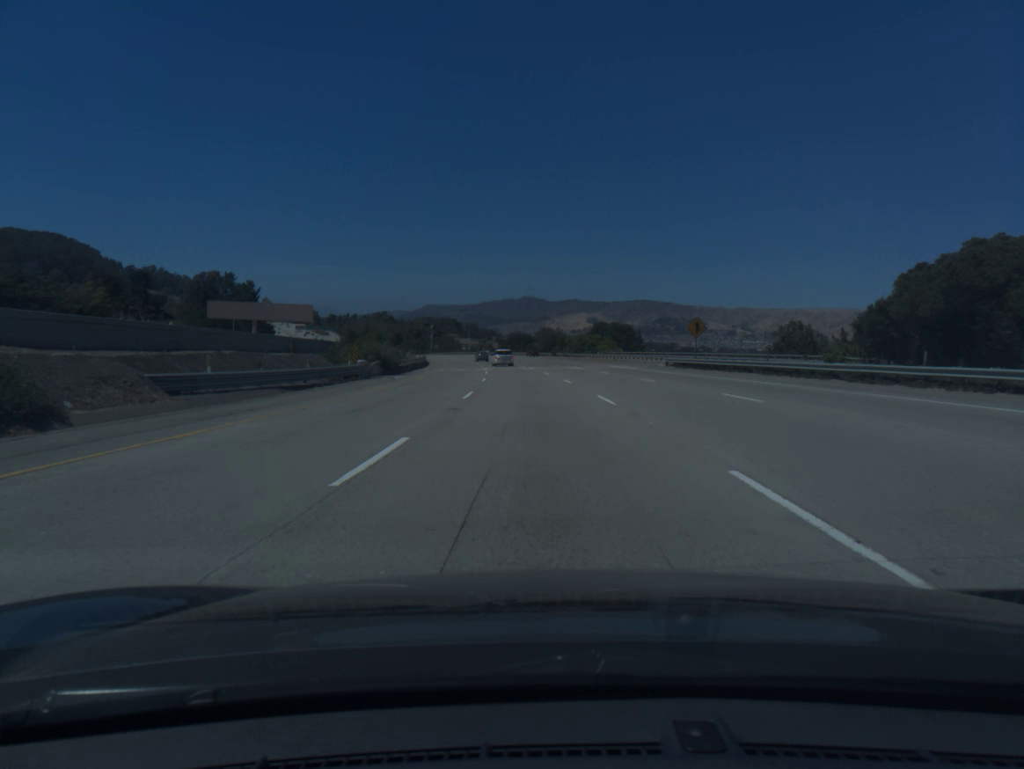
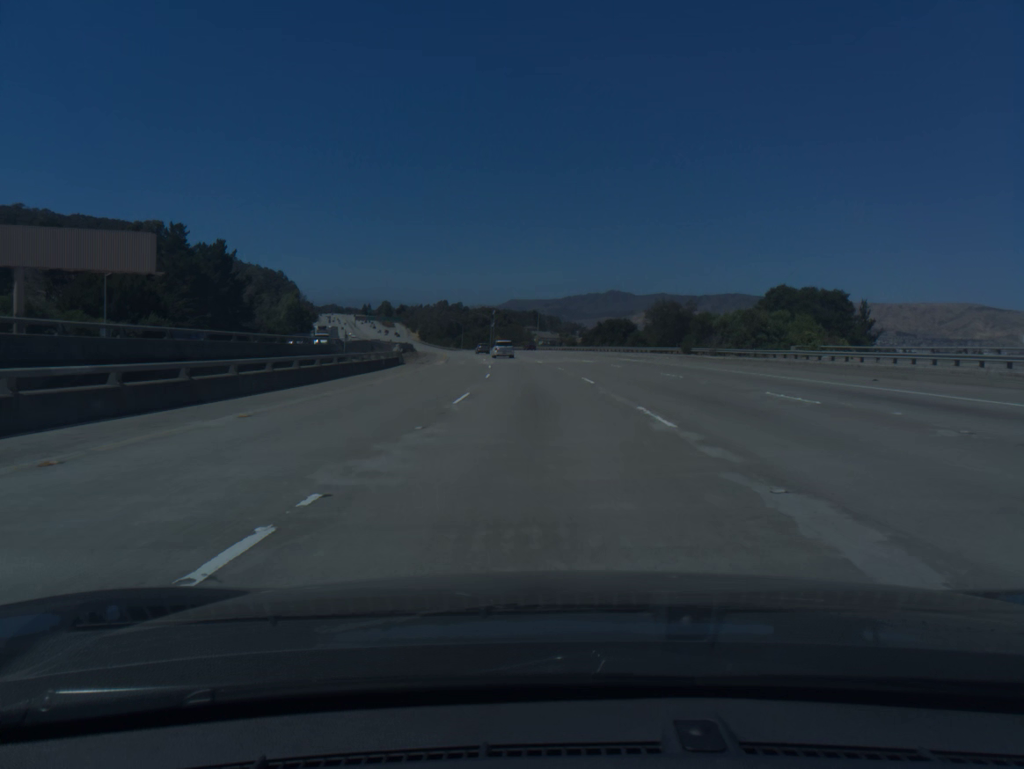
(-3.9, +73.7) m; -6°
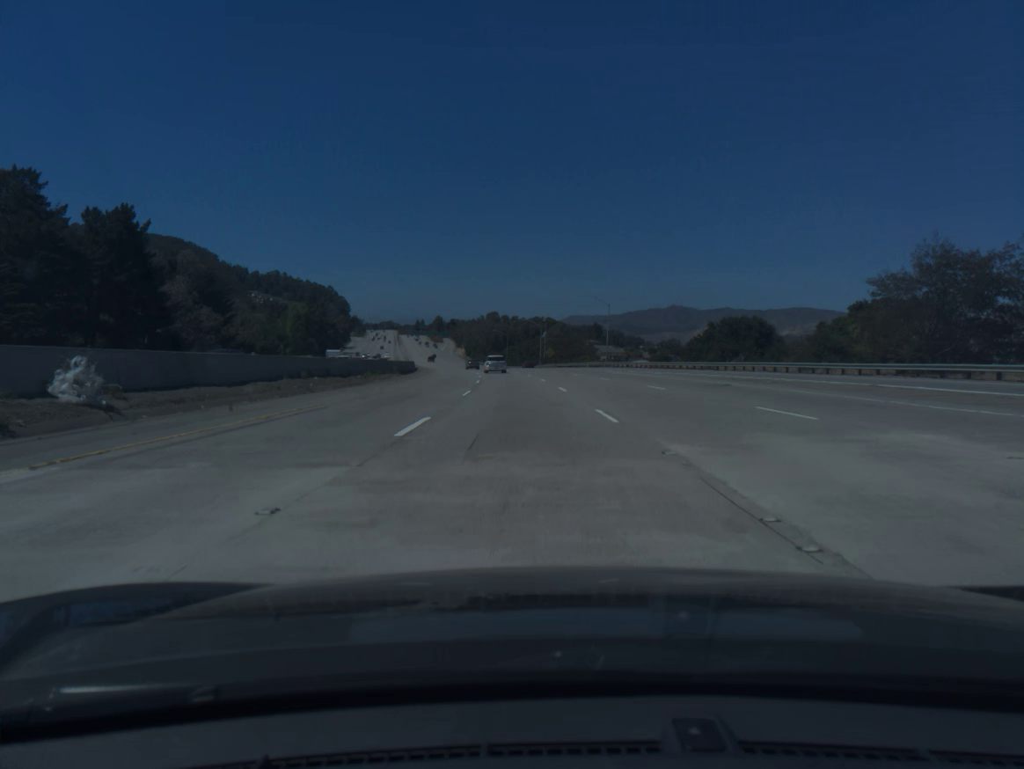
(-2.0, +55.1) m; -4°
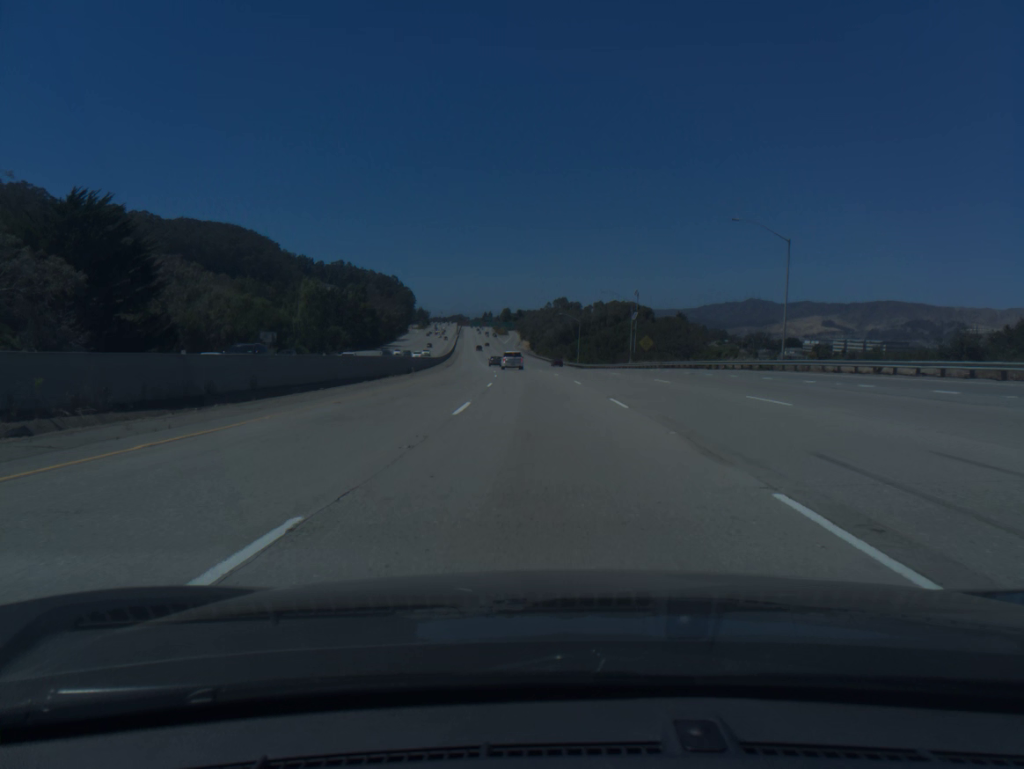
(-2.6, +55.0) m; -5°
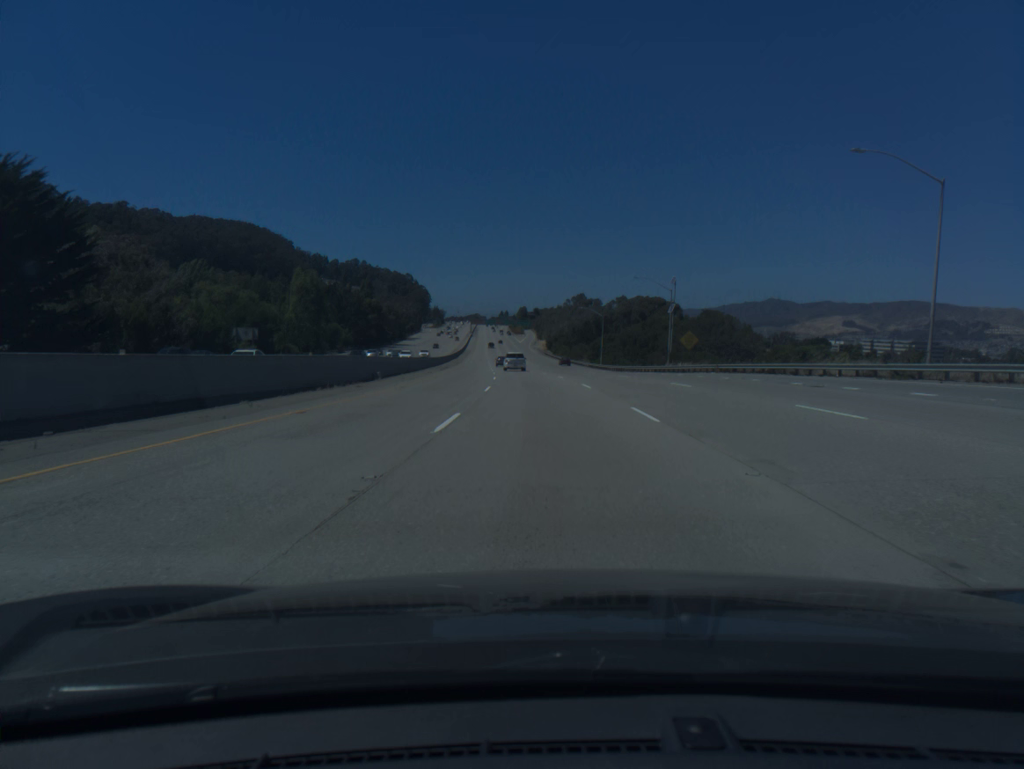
(-0.2, +18.3) m; -1°
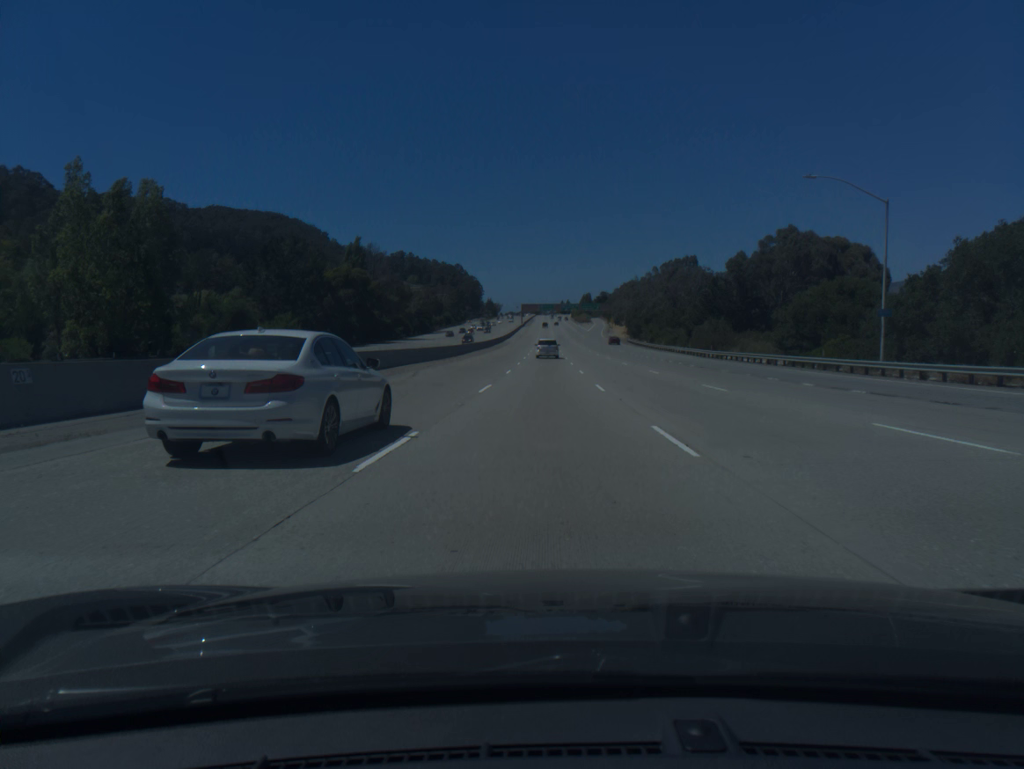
(-4.2, +92.0) m; -5°
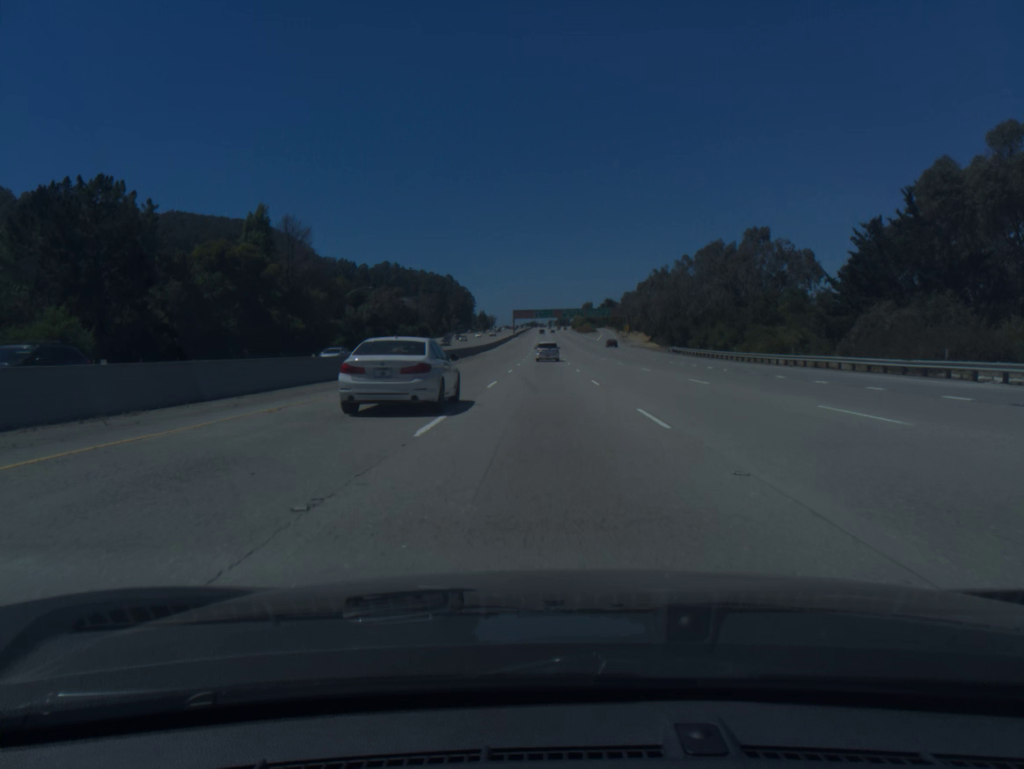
(-0.1, +55.5) m; 0°
